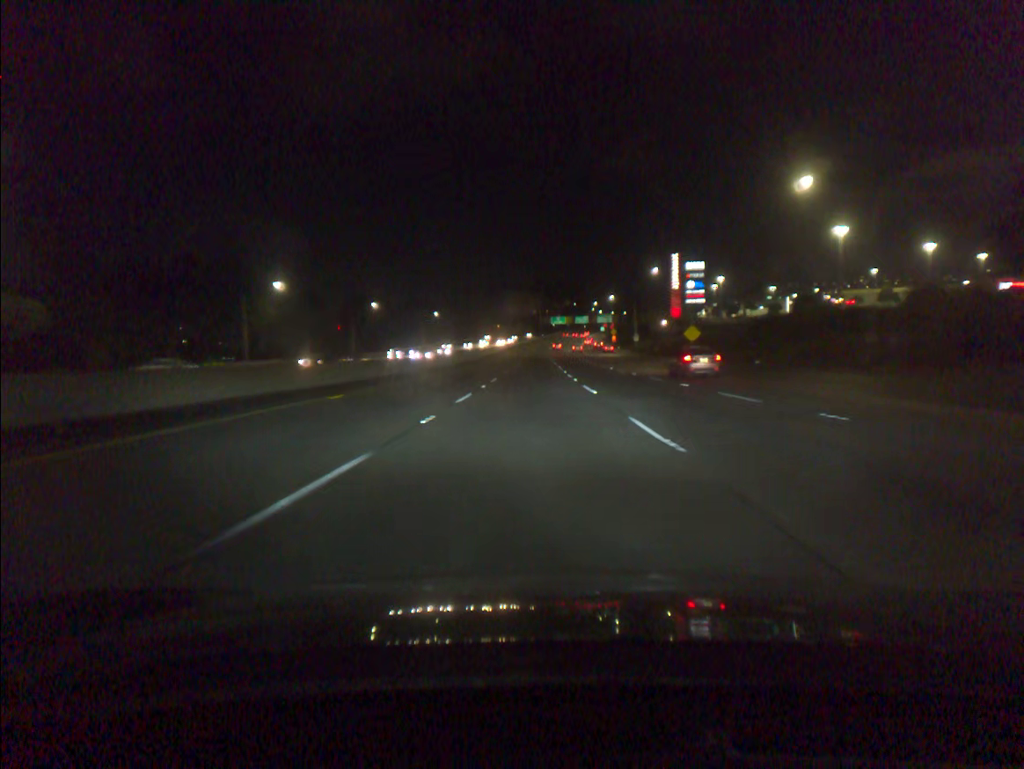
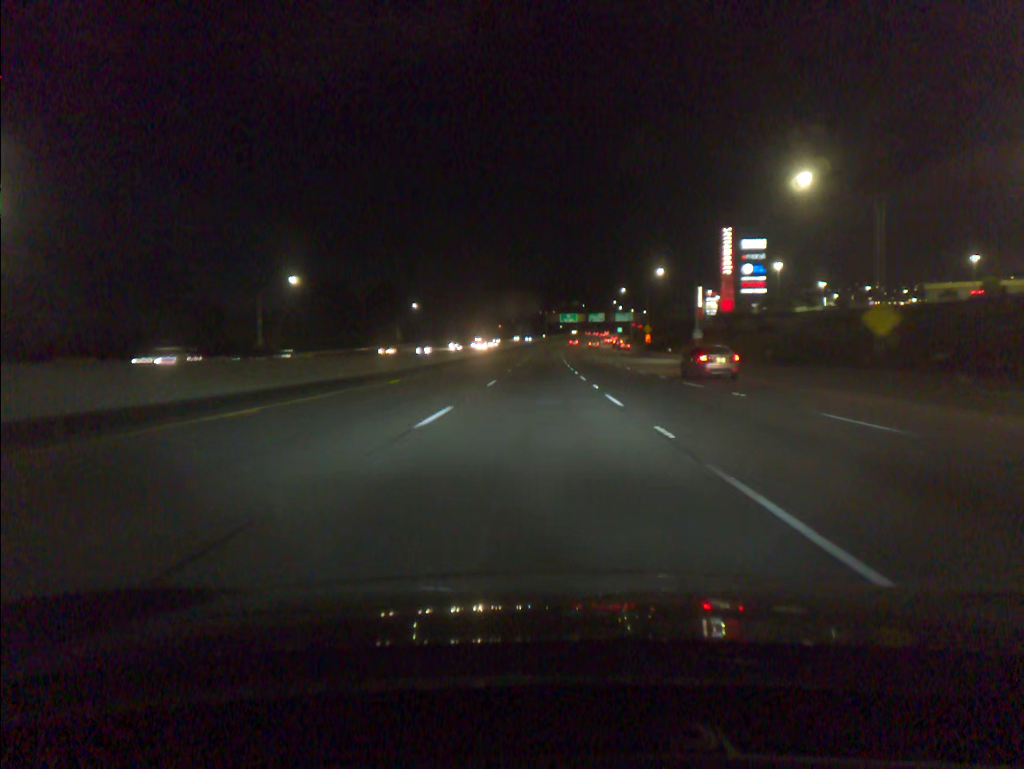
(-0.2, +51.2) m; 0°
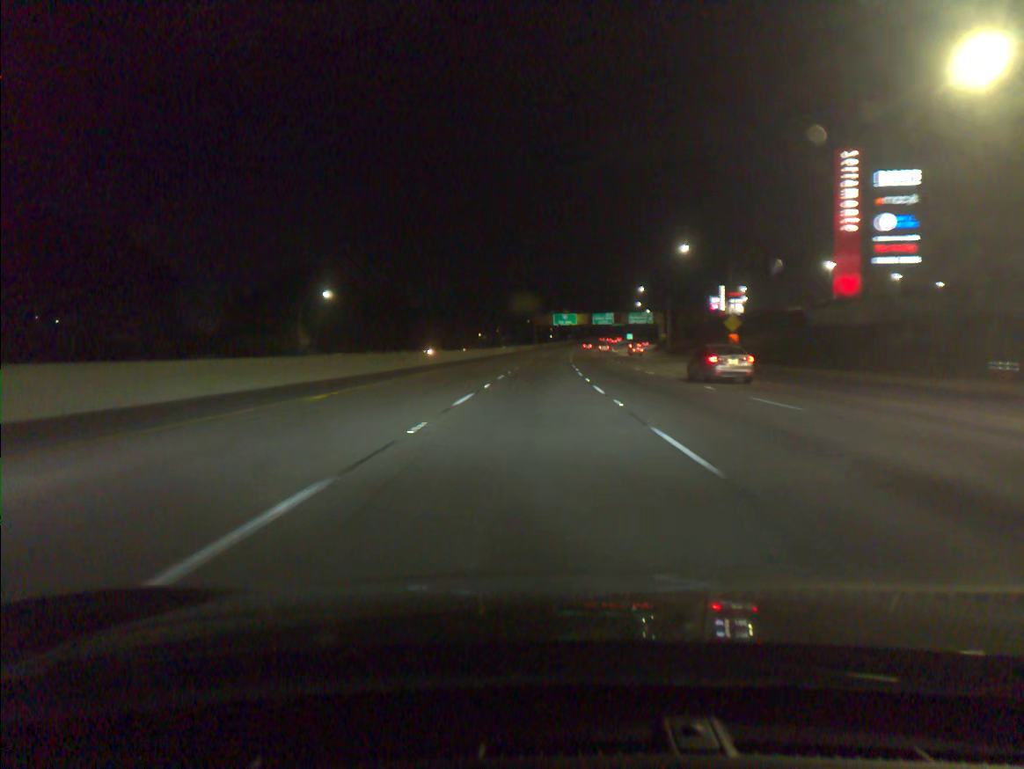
(+0.4, +68.2) m; +1°
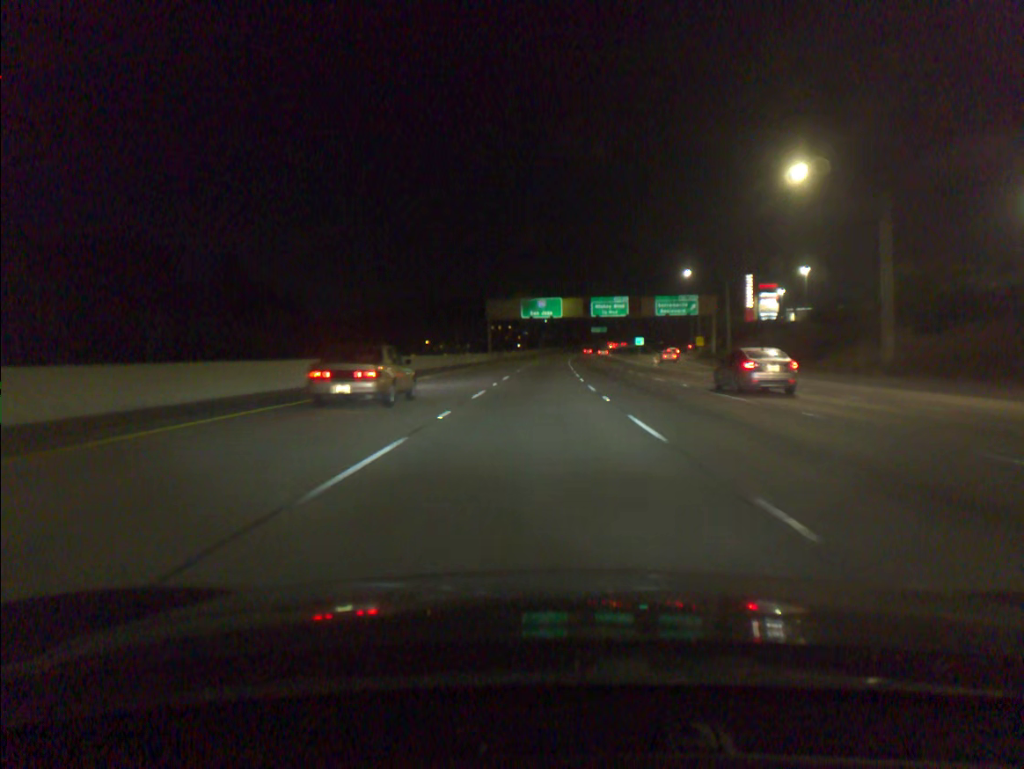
(+1.6, +84.3) m; +2°
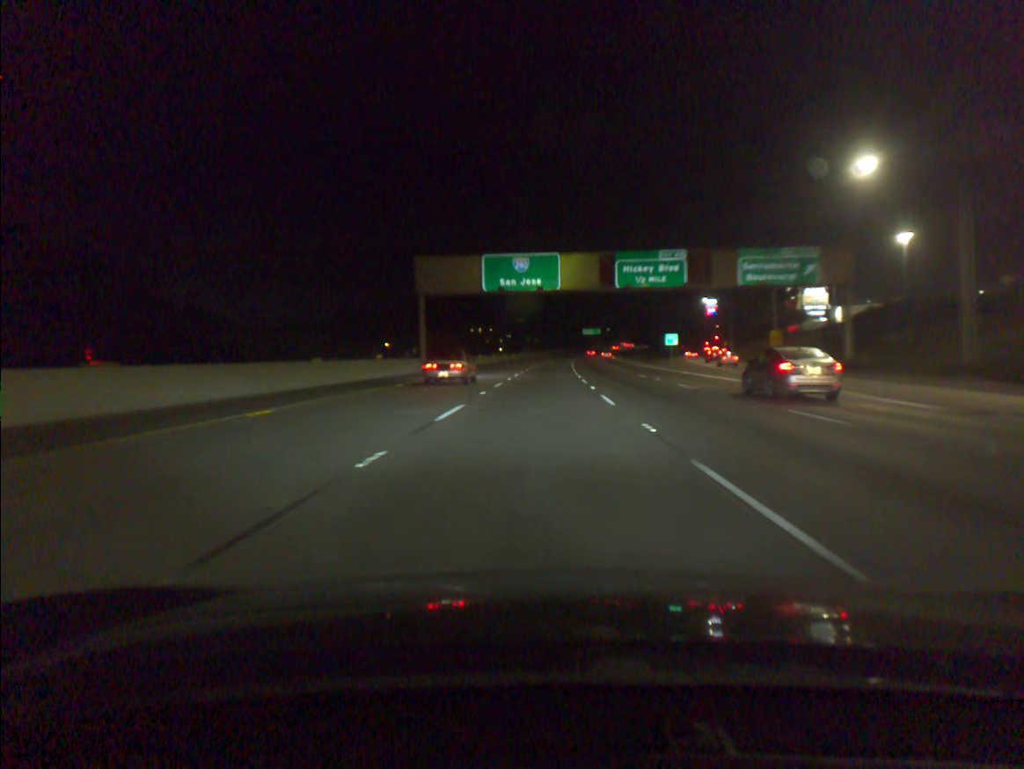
(+0.5, +50.5) m; +1°
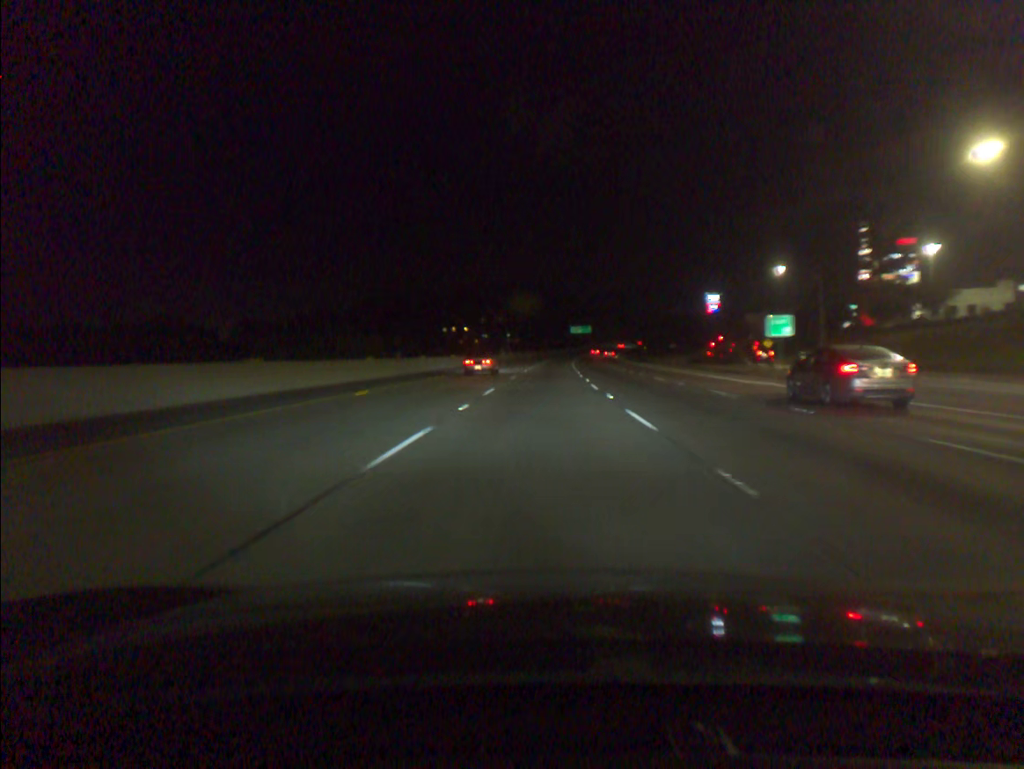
(+0.5, +50.4) m; +1°
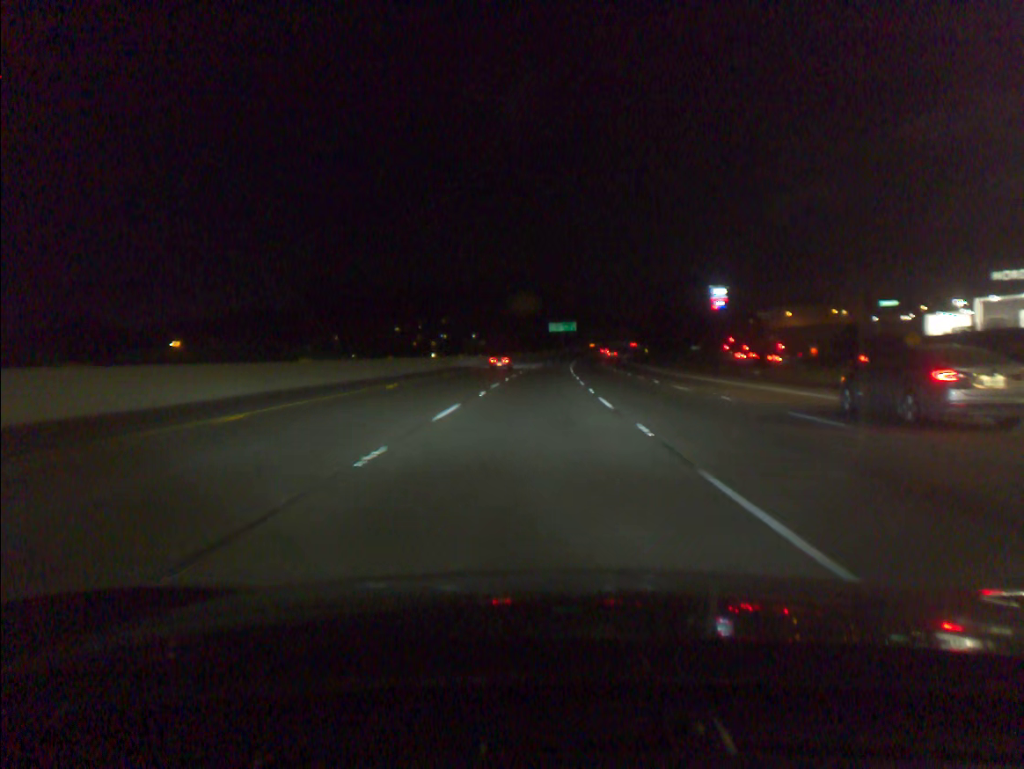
(+1.3, +67.3) m; +2°
